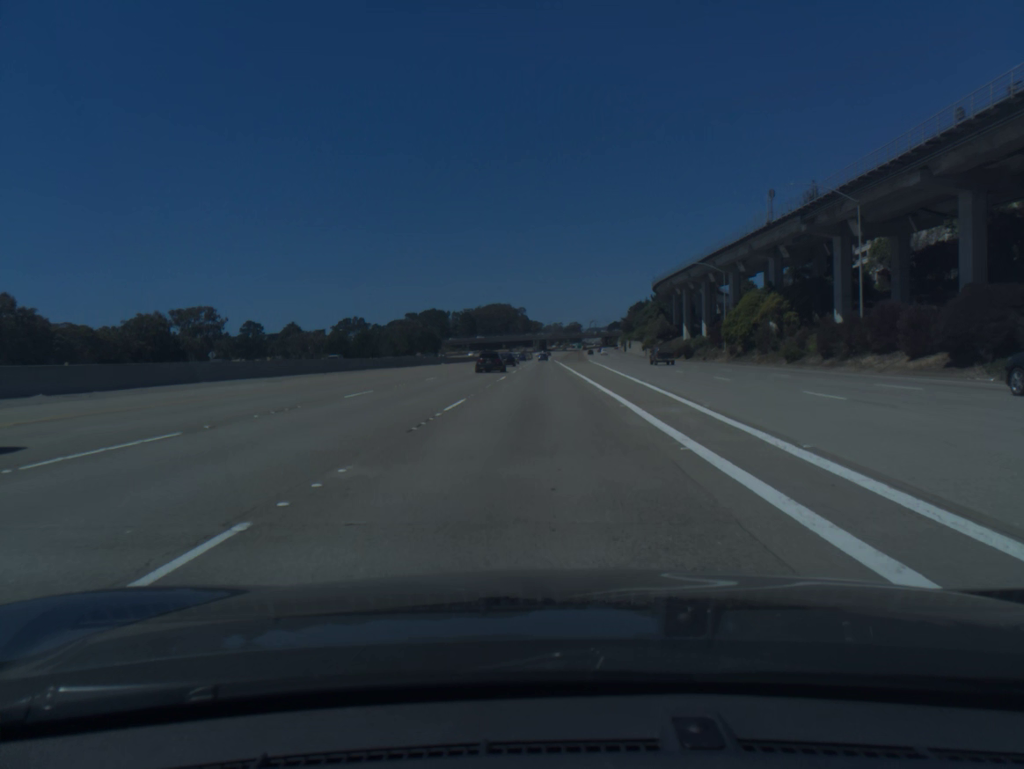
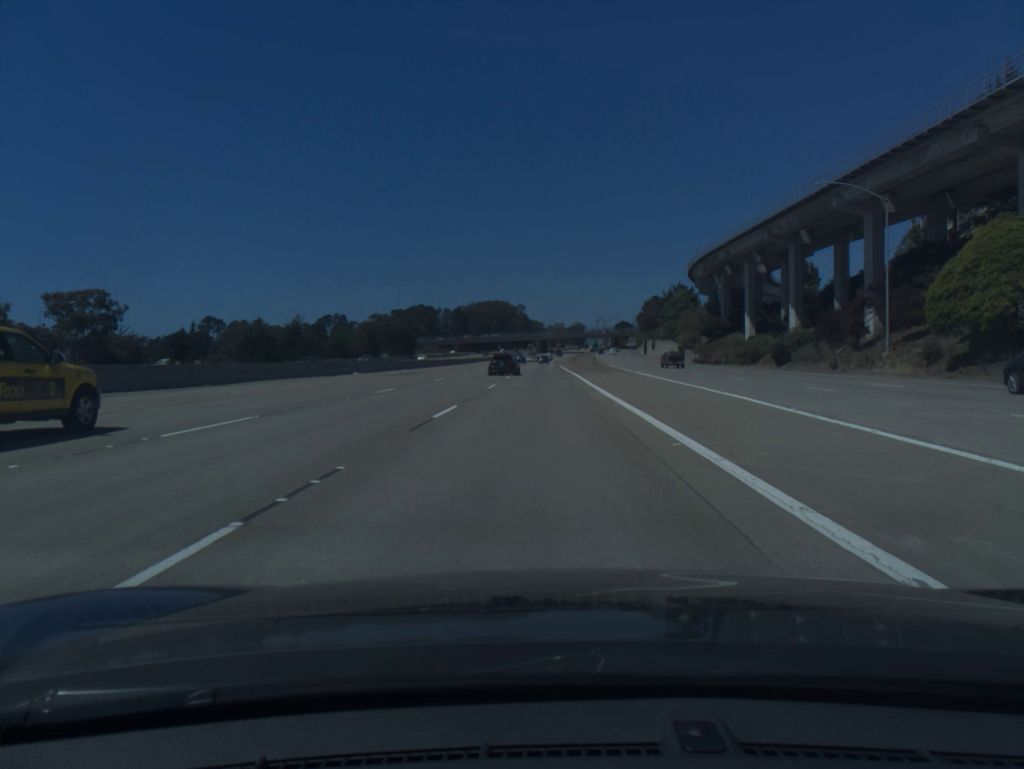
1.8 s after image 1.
(0.0, +50.5) m; 0°
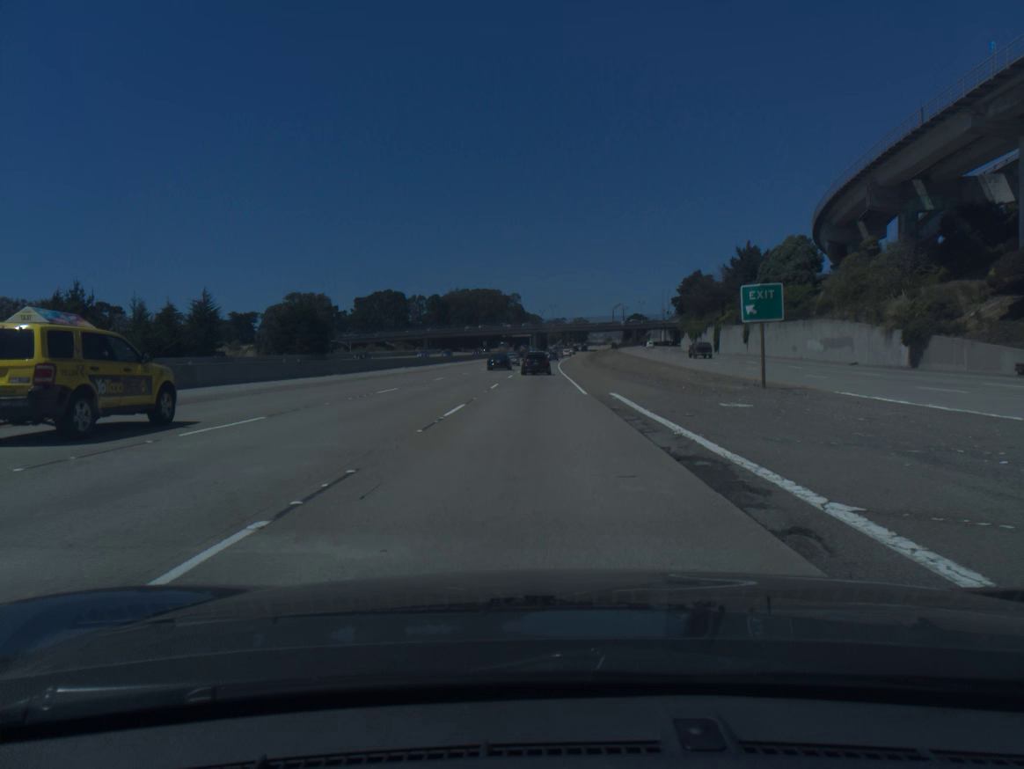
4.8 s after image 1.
(-0.2, +87.1) m; 0°
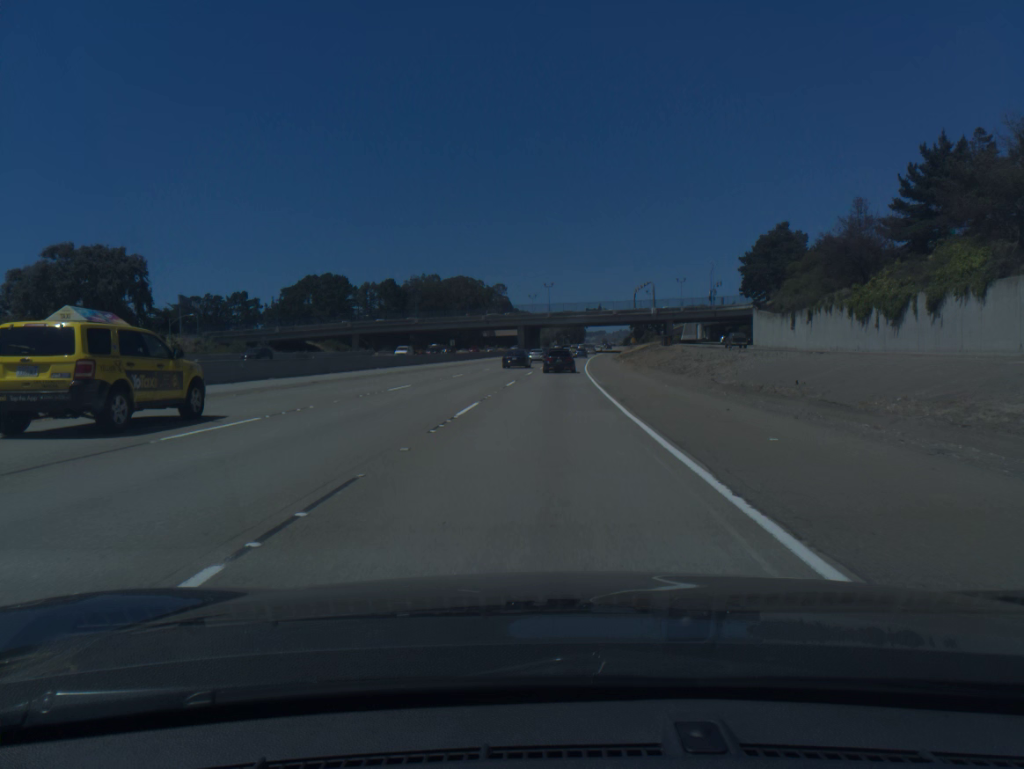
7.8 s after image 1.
(0.0, +87.7) m; 0°
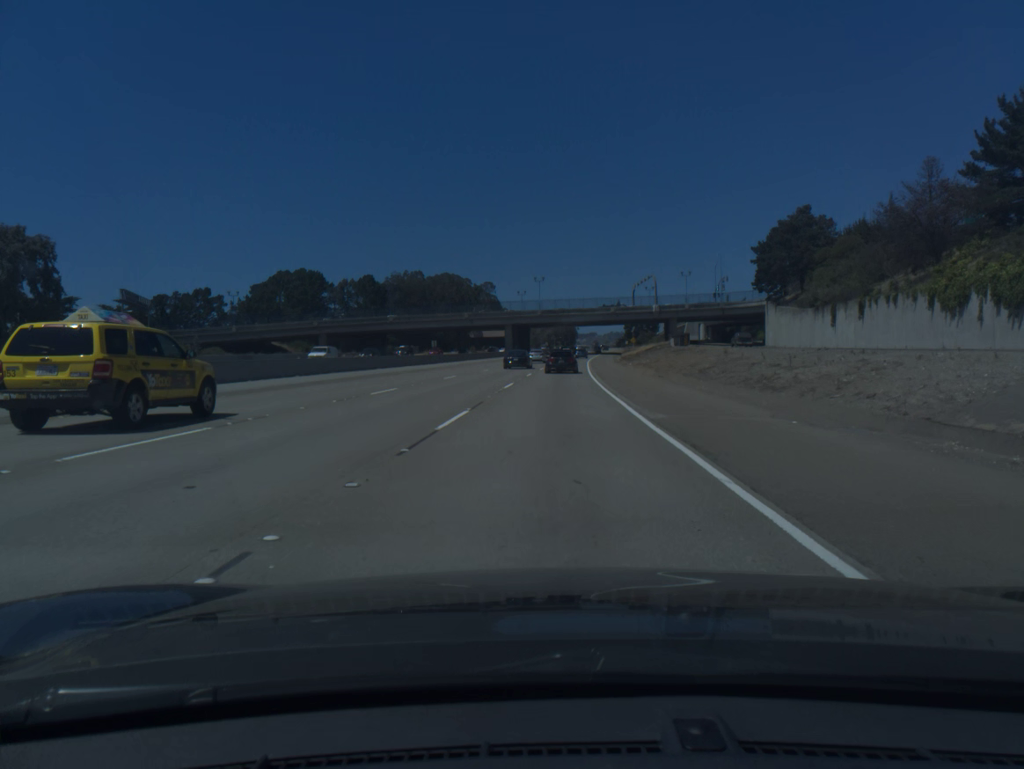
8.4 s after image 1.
(+0.1, +17.2) m; +1°
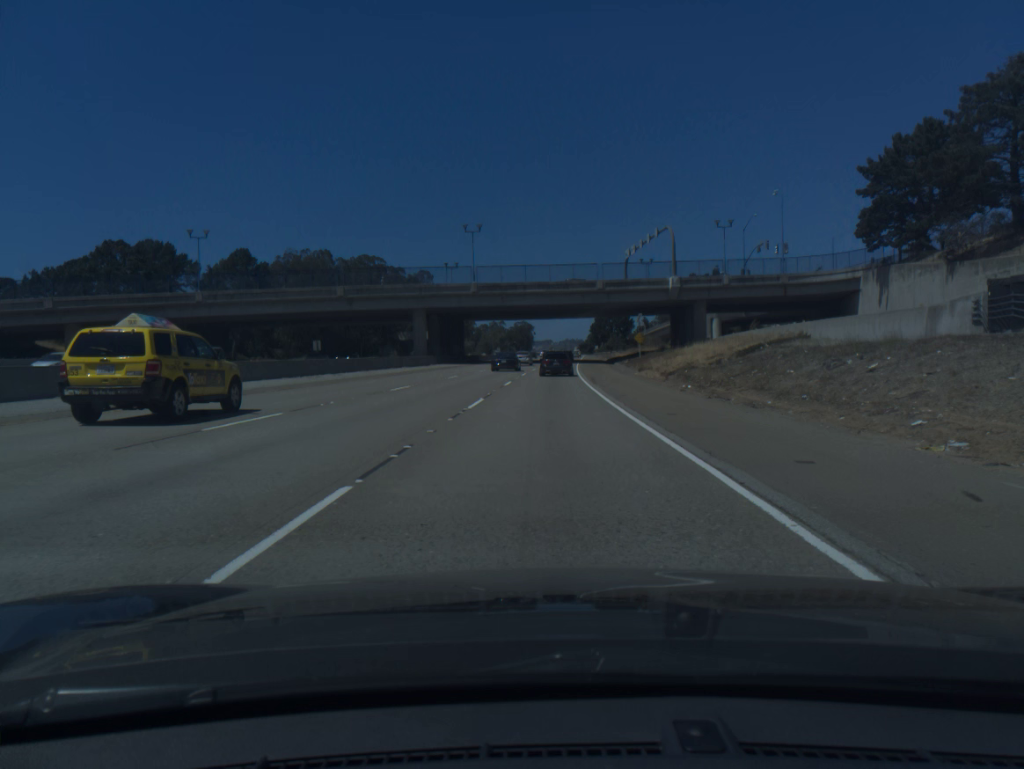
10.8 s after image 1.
(+1.9, +67.4) m; +3°
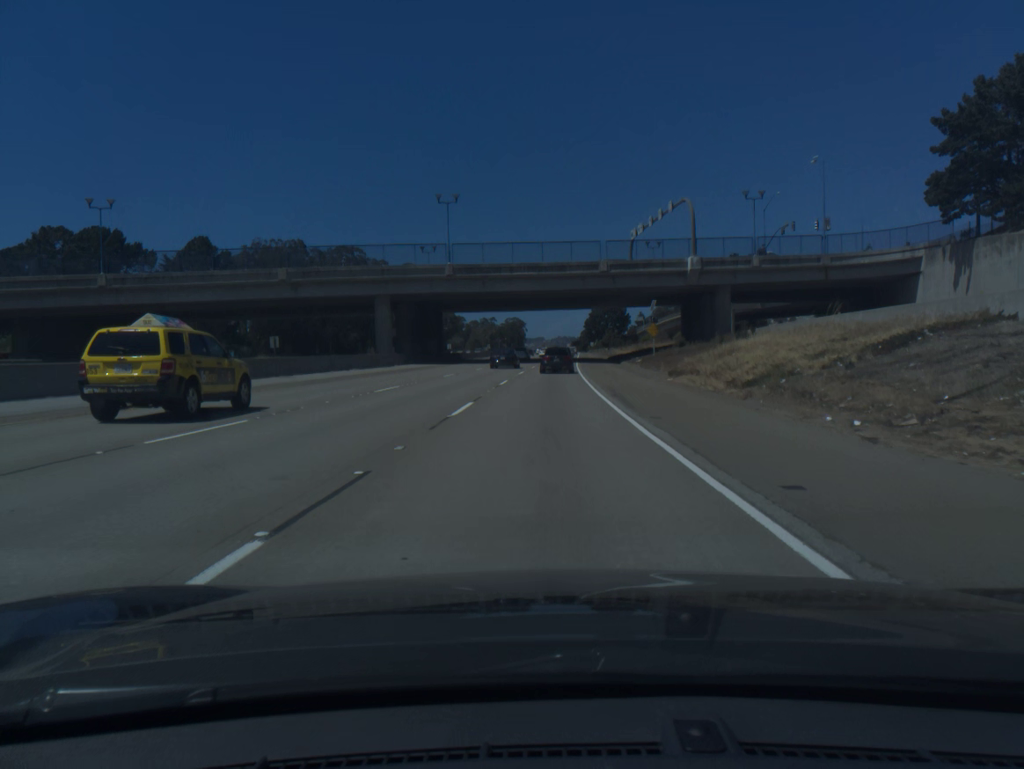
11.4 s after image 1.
(+0.1, +16.5) m; +1°
